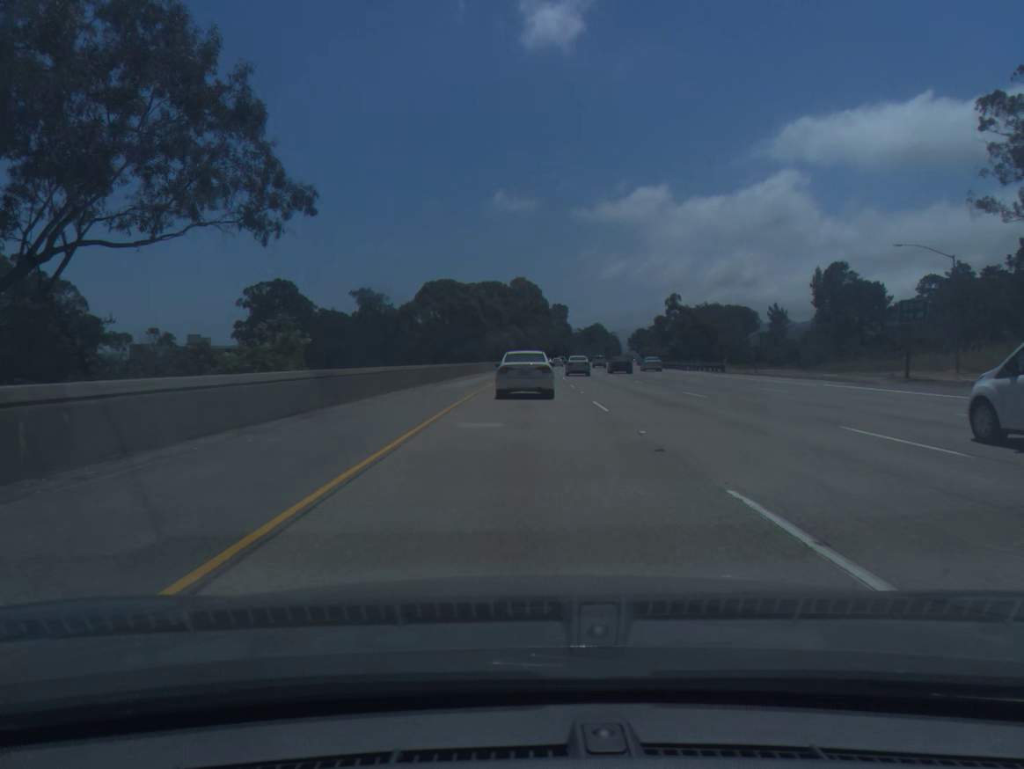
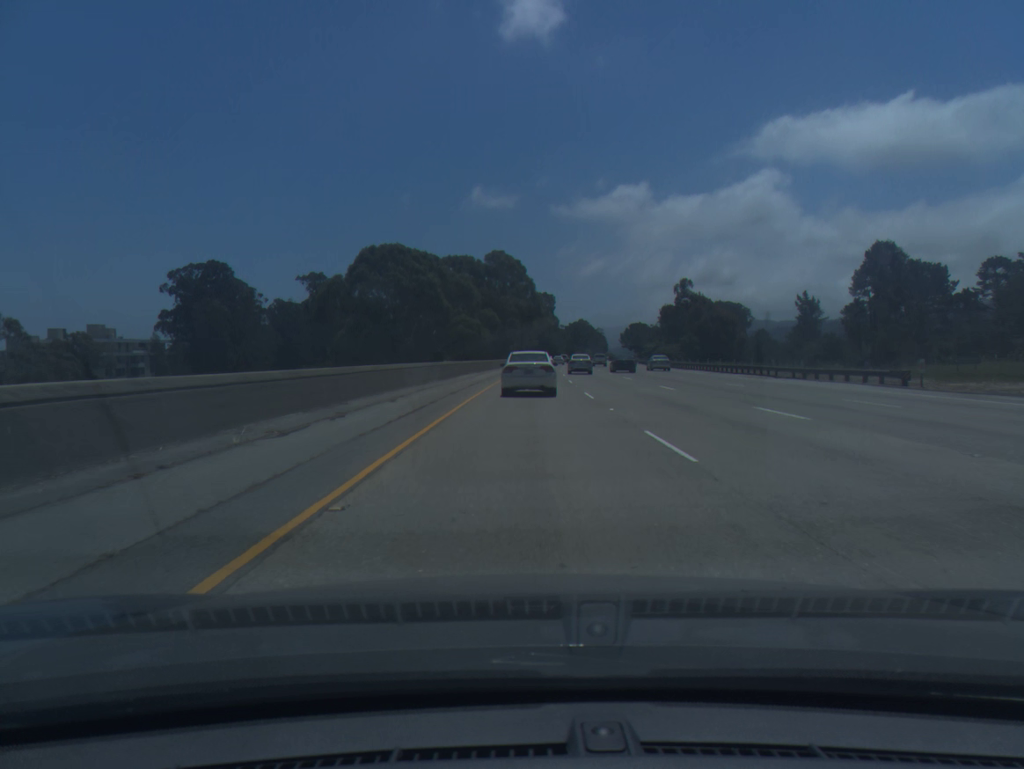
(+0.4, +38.3) m; +1°
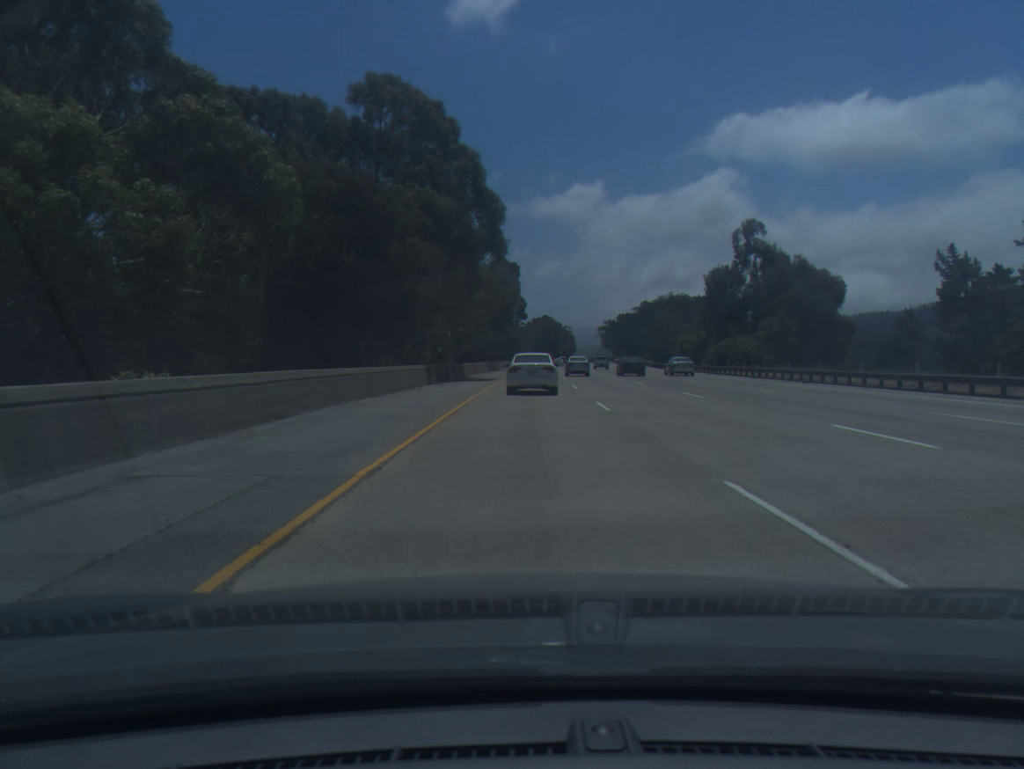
(+2.1, +78.2) m; +3°
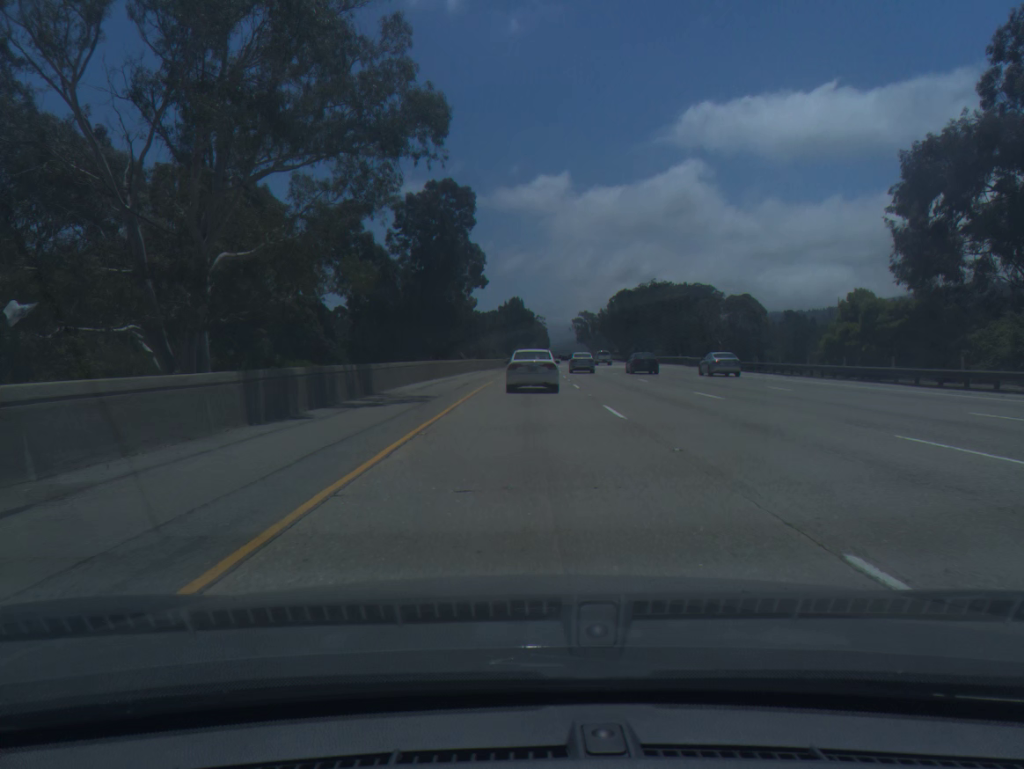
(+1.2, +61.2) m; +2°
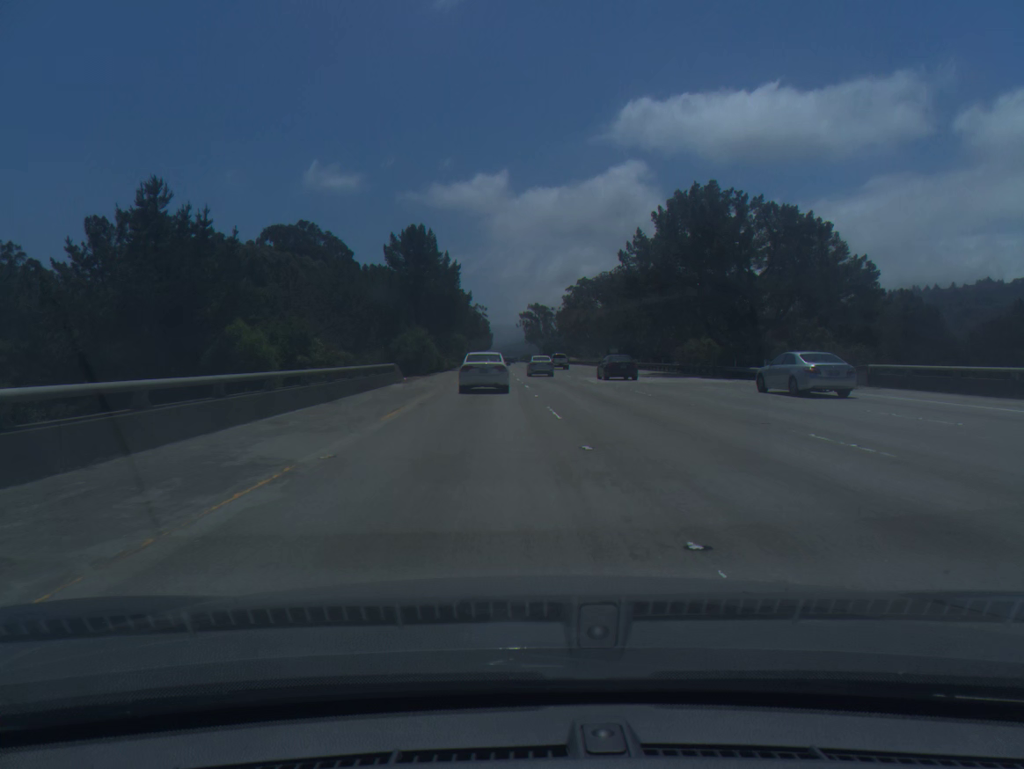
(+3.5, +101.4) m; +4°
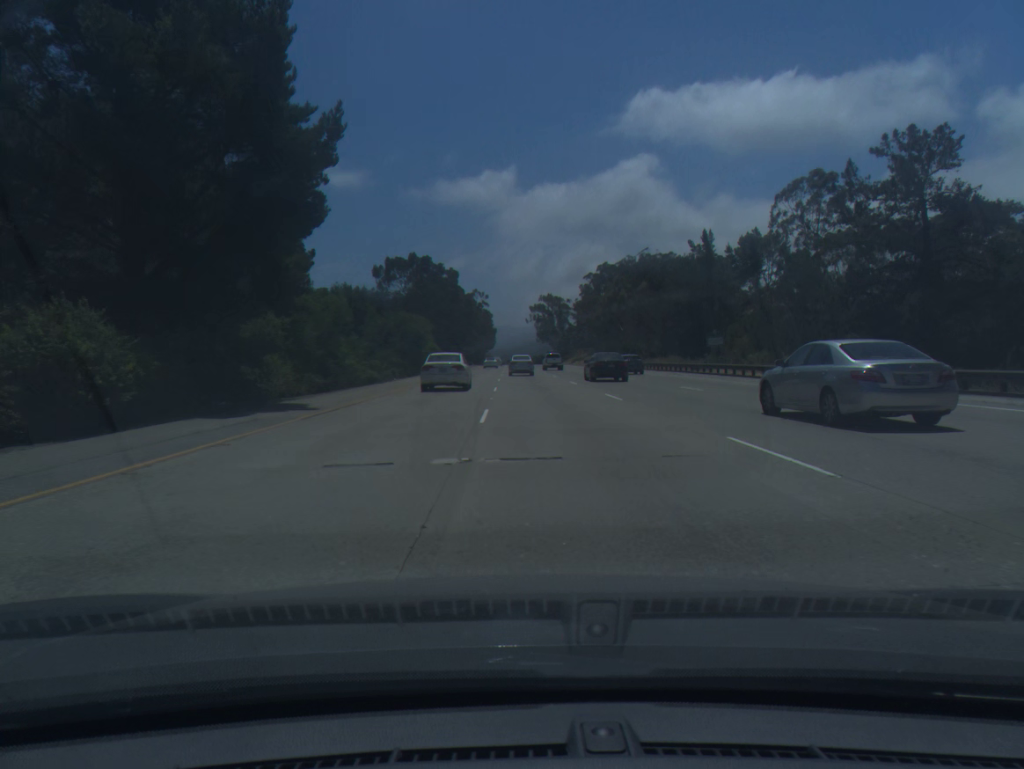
(+0.2, +60.0) m; -1°
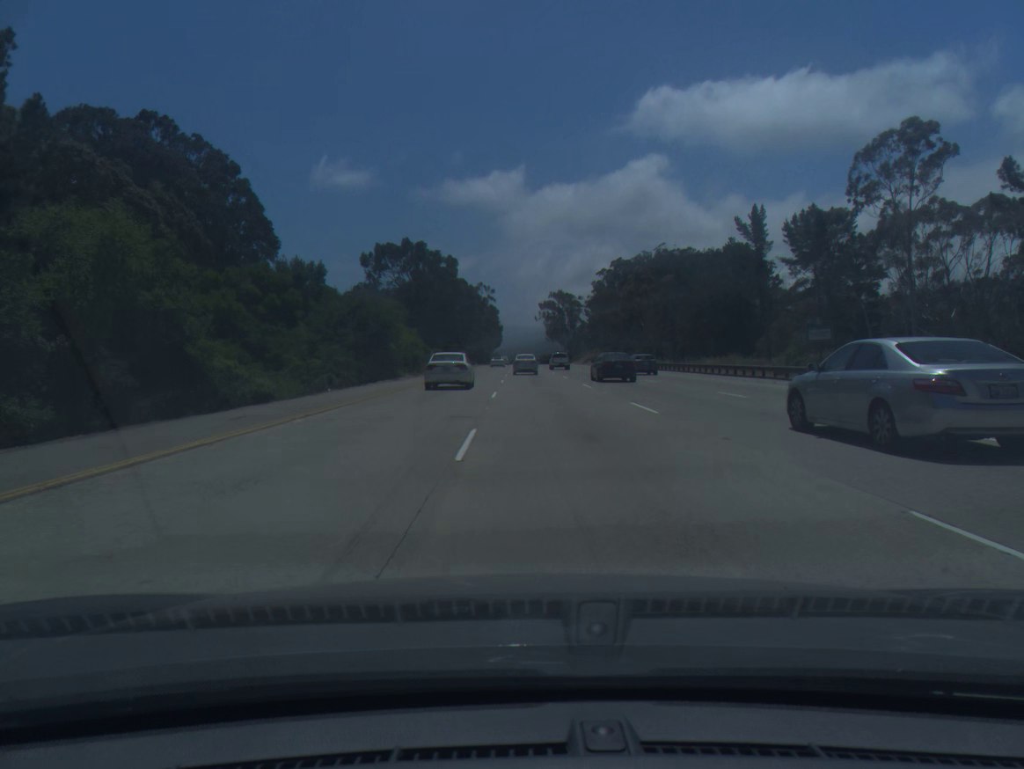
(-0.1, +19.9) m; -1°
